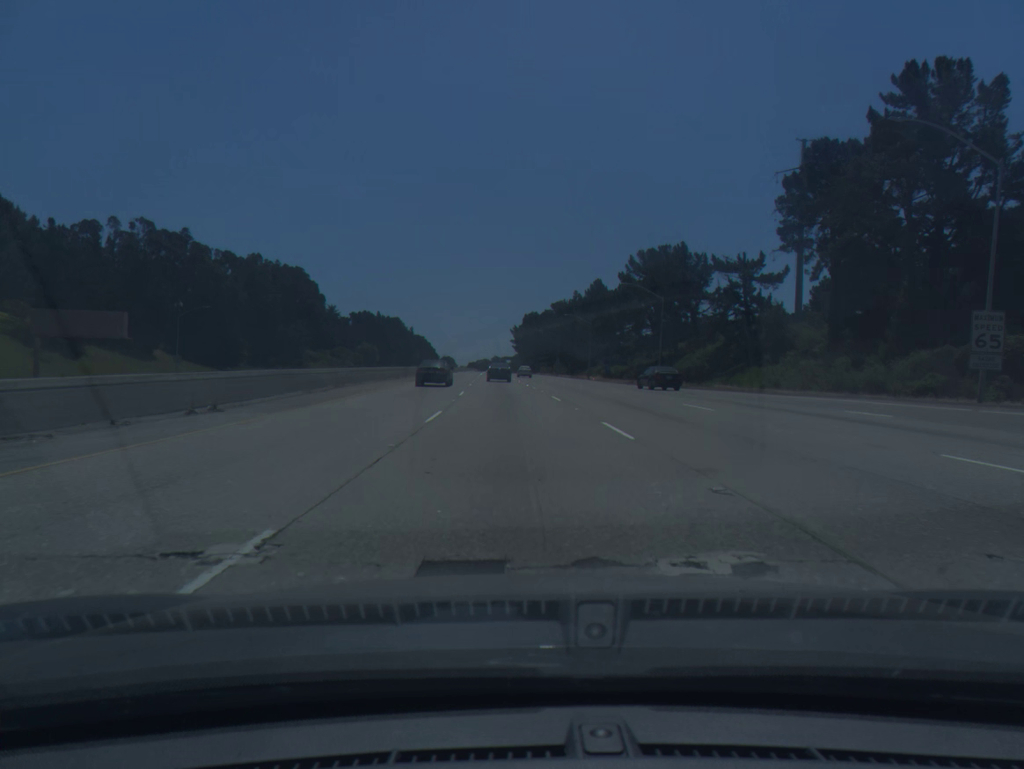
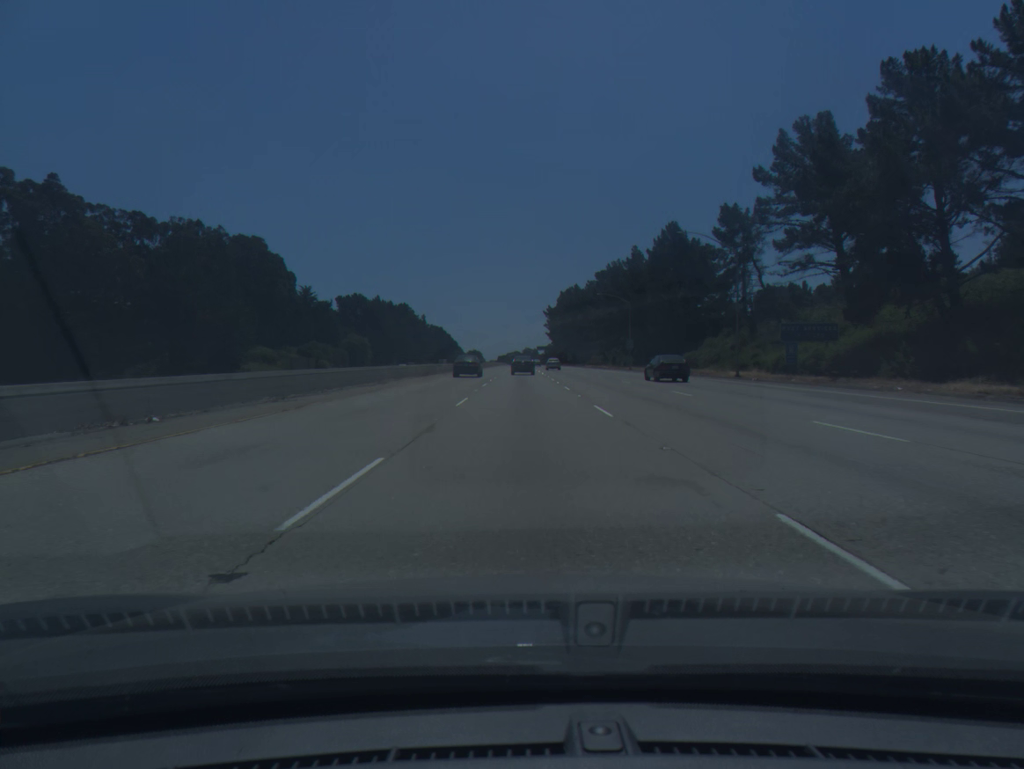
(-1.9, +68.7) m; -2°
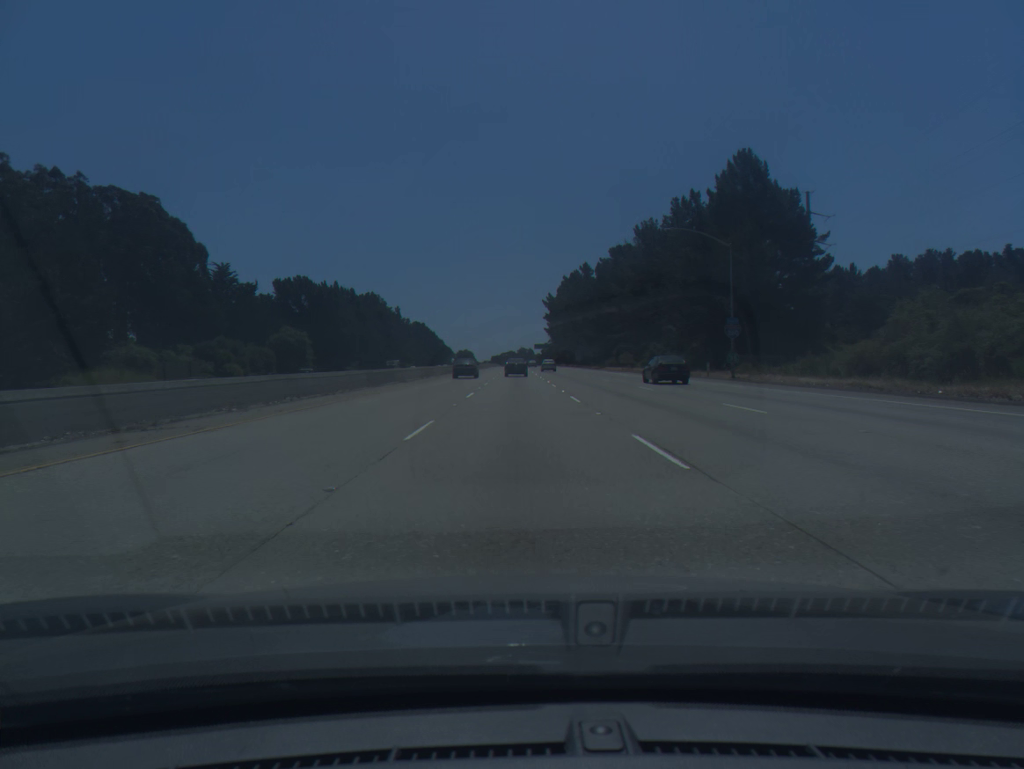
(+0.2, +51.7) m; 0°
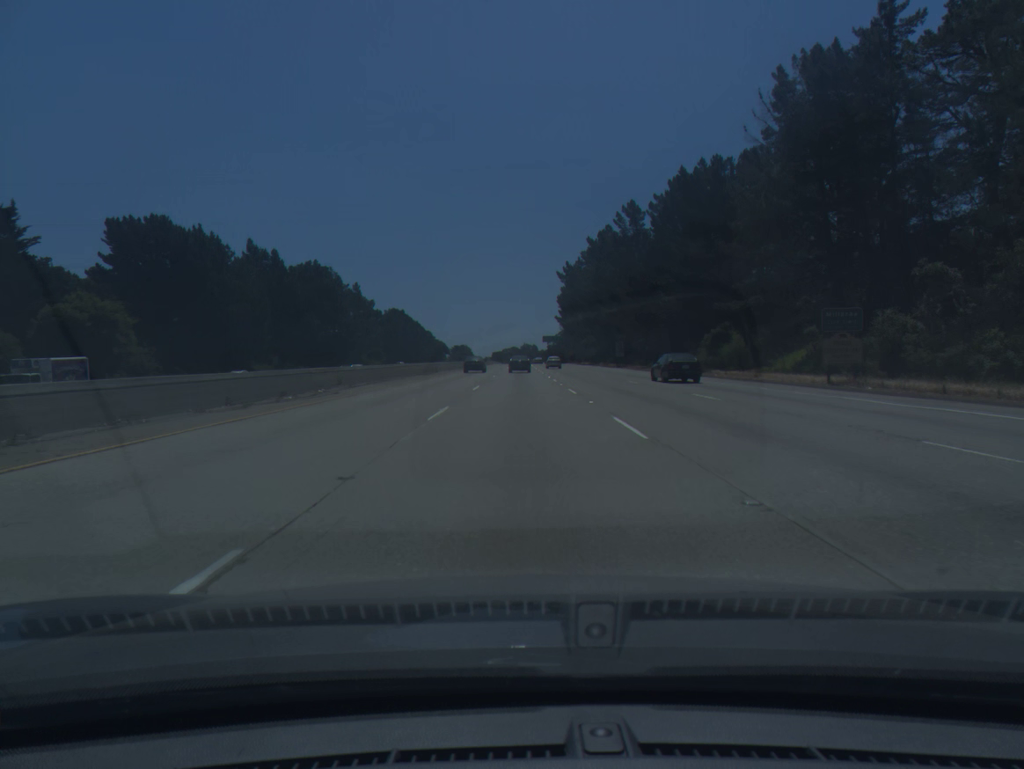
(-0.1, +69.8) m; 0°
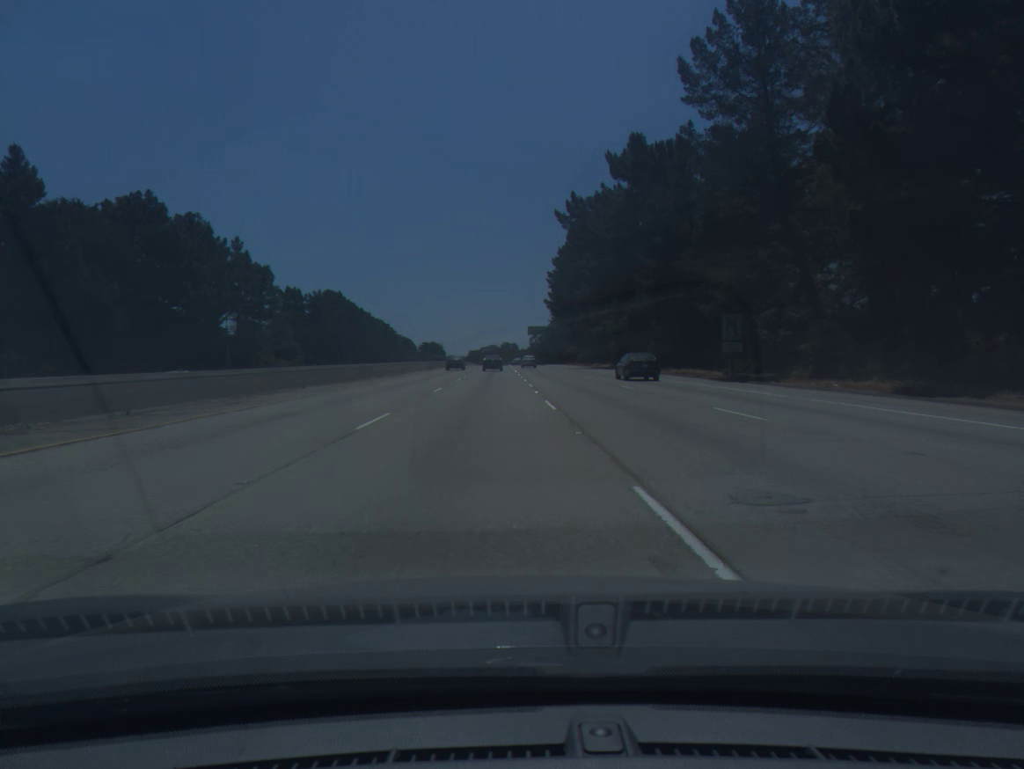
(+0.8, +67.0) m; +2°
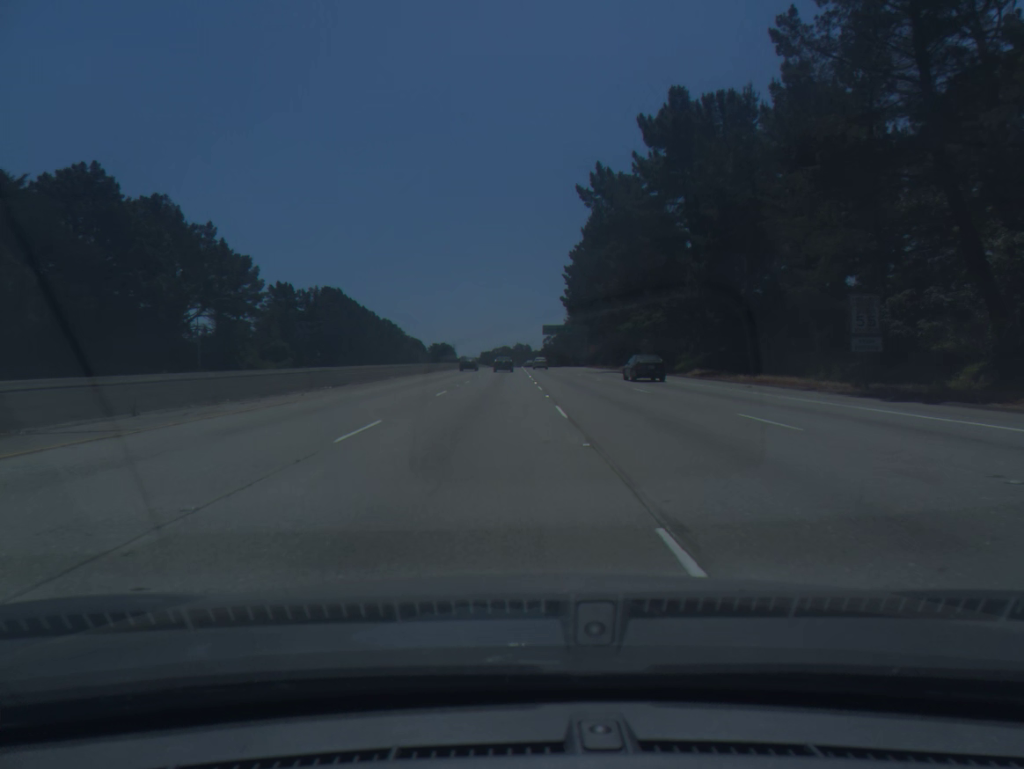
(-0.1, +16.2) m; -1°
